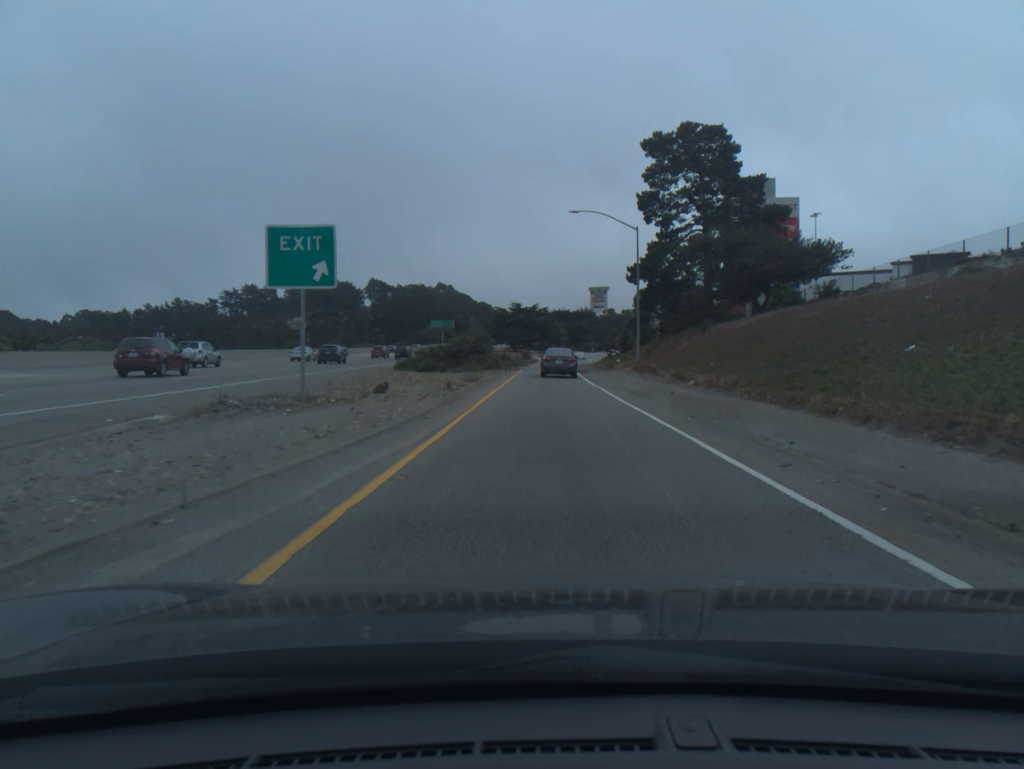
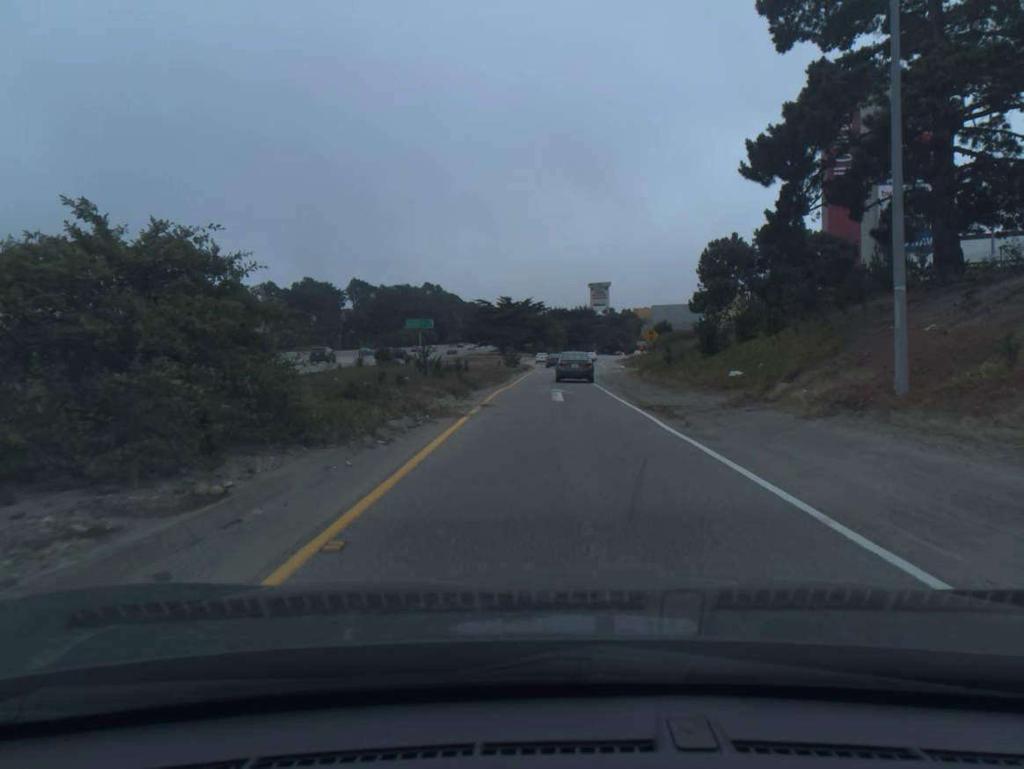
(+0.2, +36.6) m; +1°
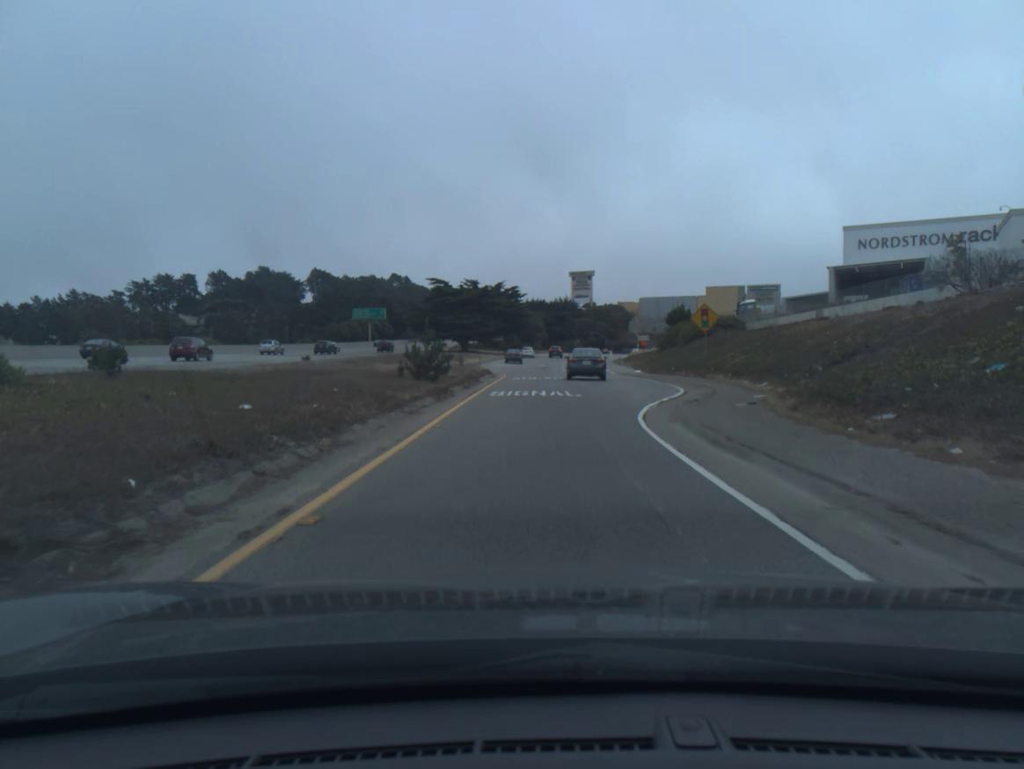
(+0.5, +35.4) m; +2°
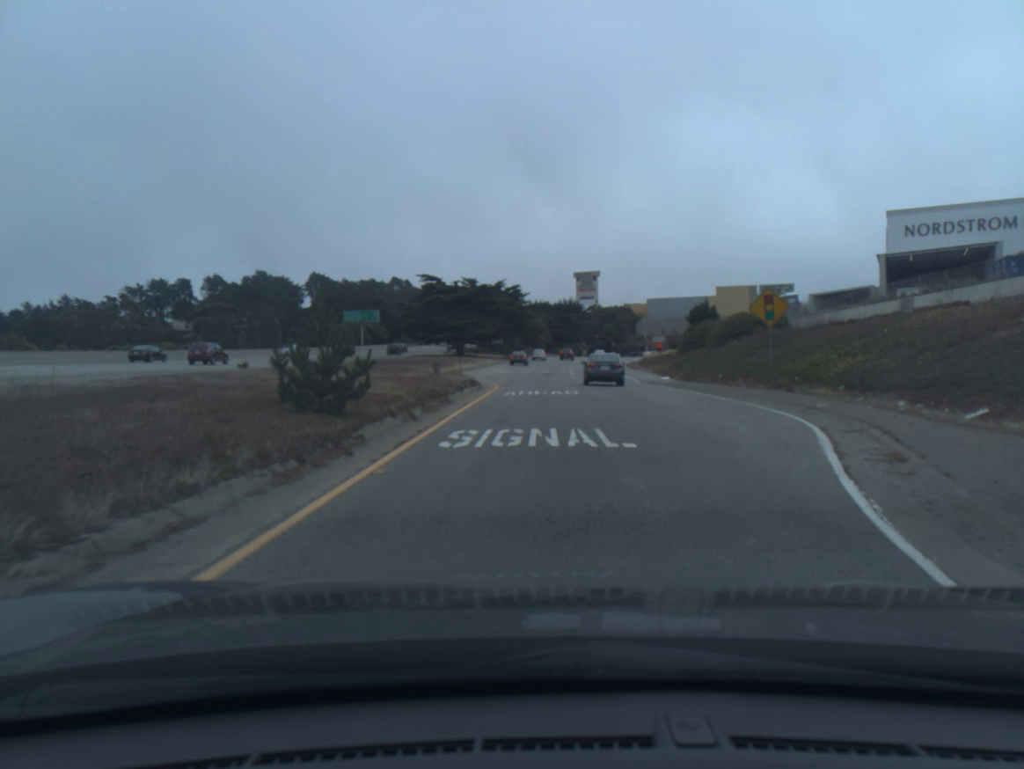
(0.0, +12.0) m; 0°
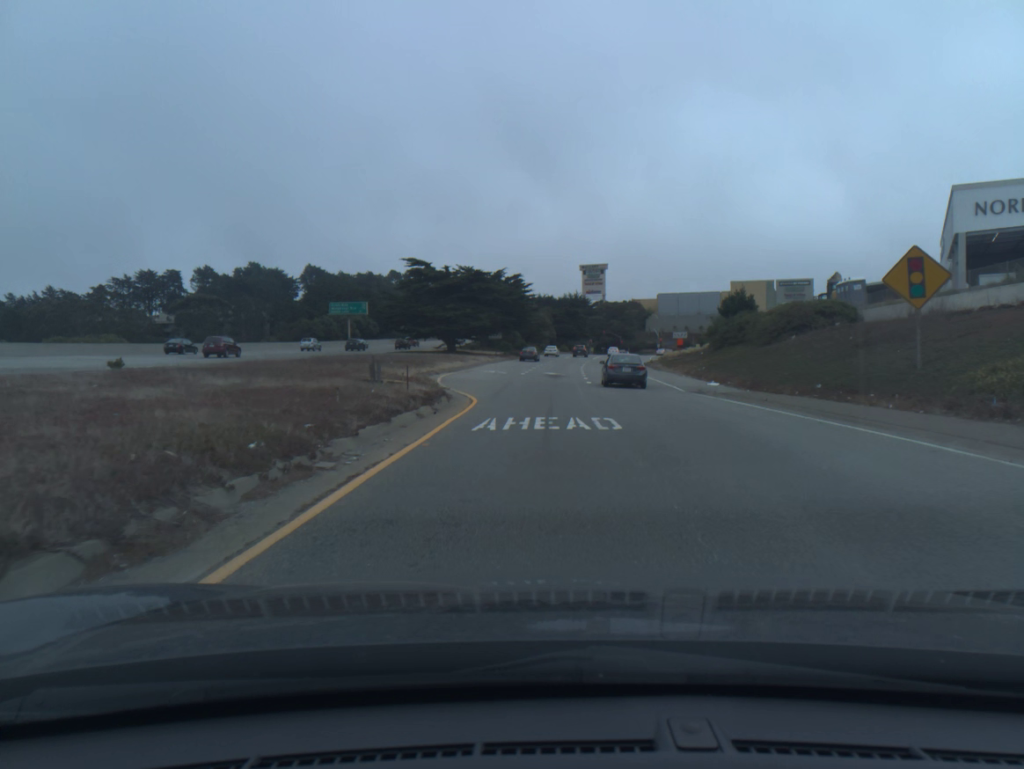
(0.0, +12.3) m; 0°
